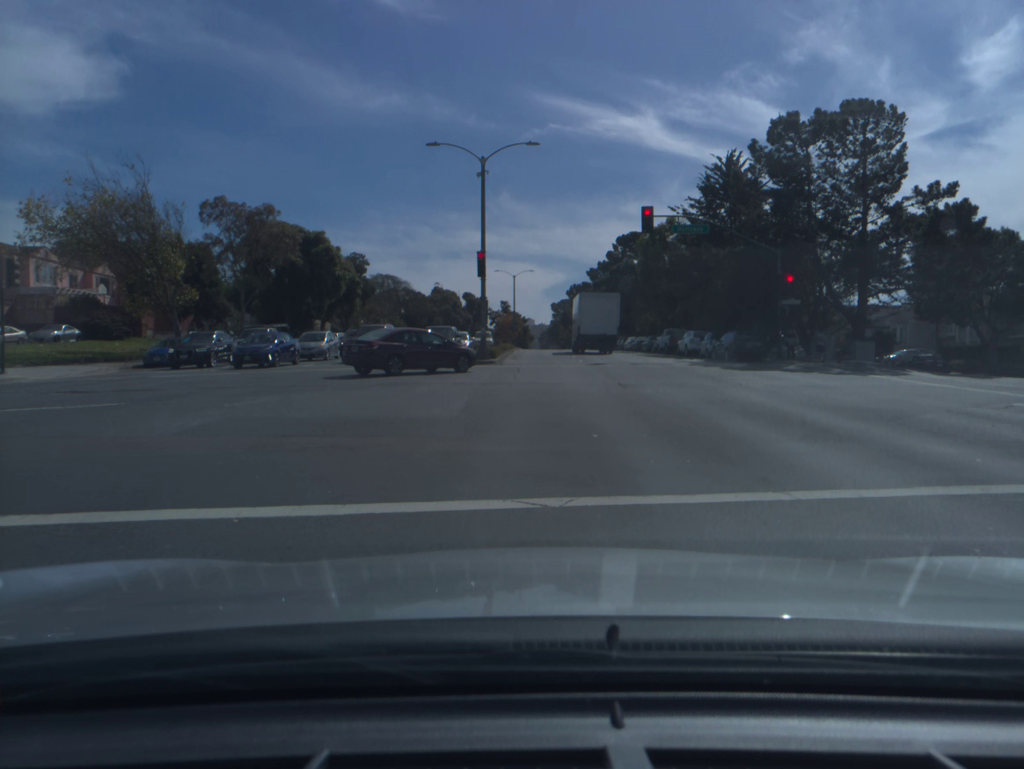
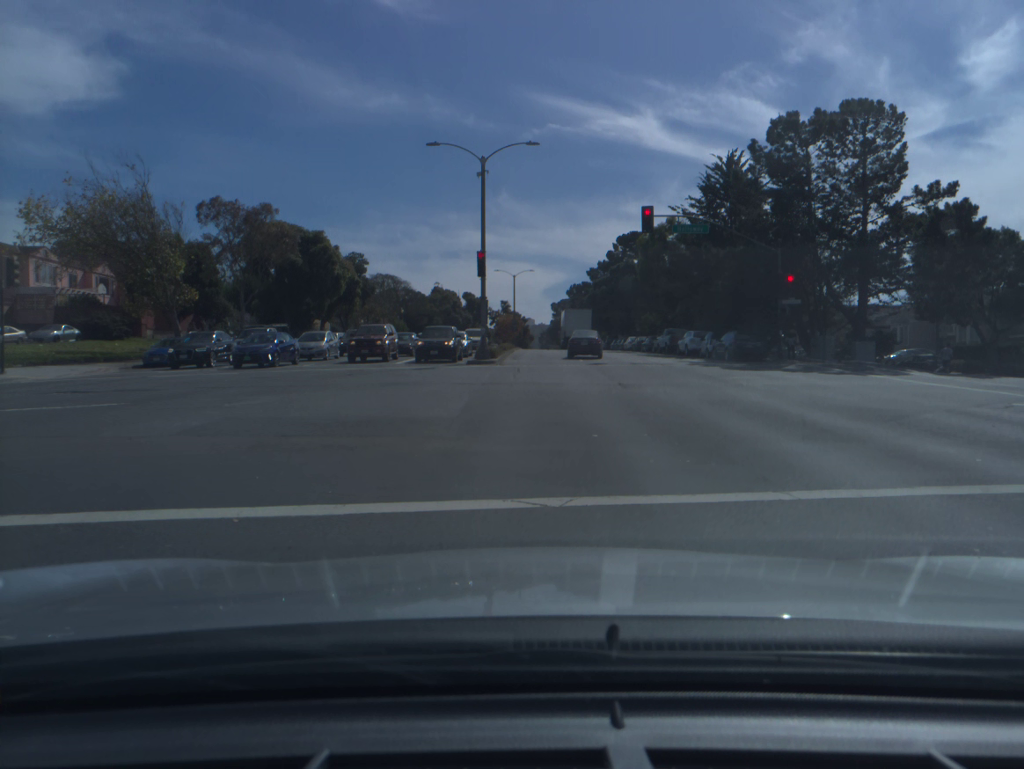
(0.0, 0.0) m; 0°
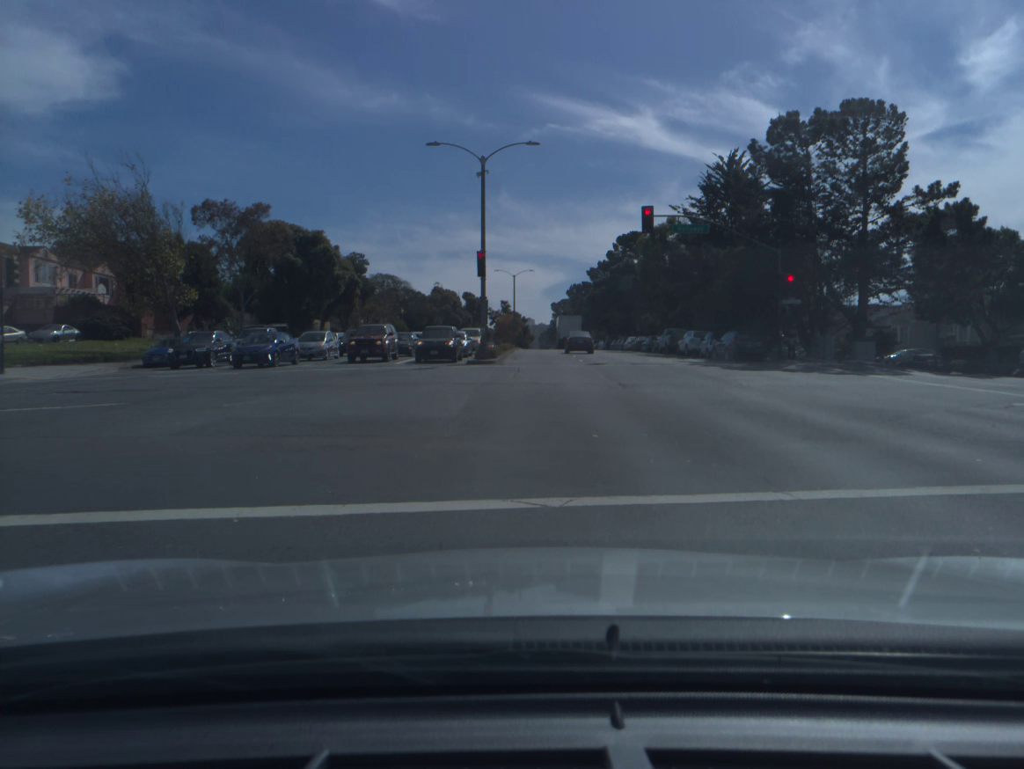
(0.0, 0.0) m; 0°
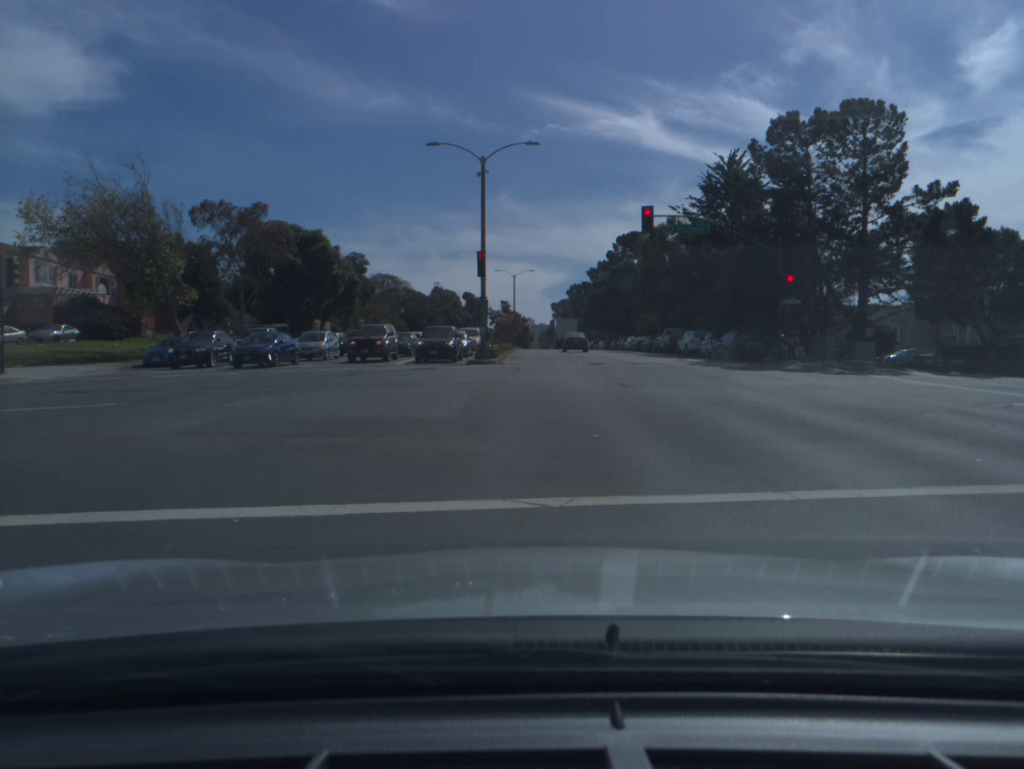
(0.0, 0.0) m; 0°
